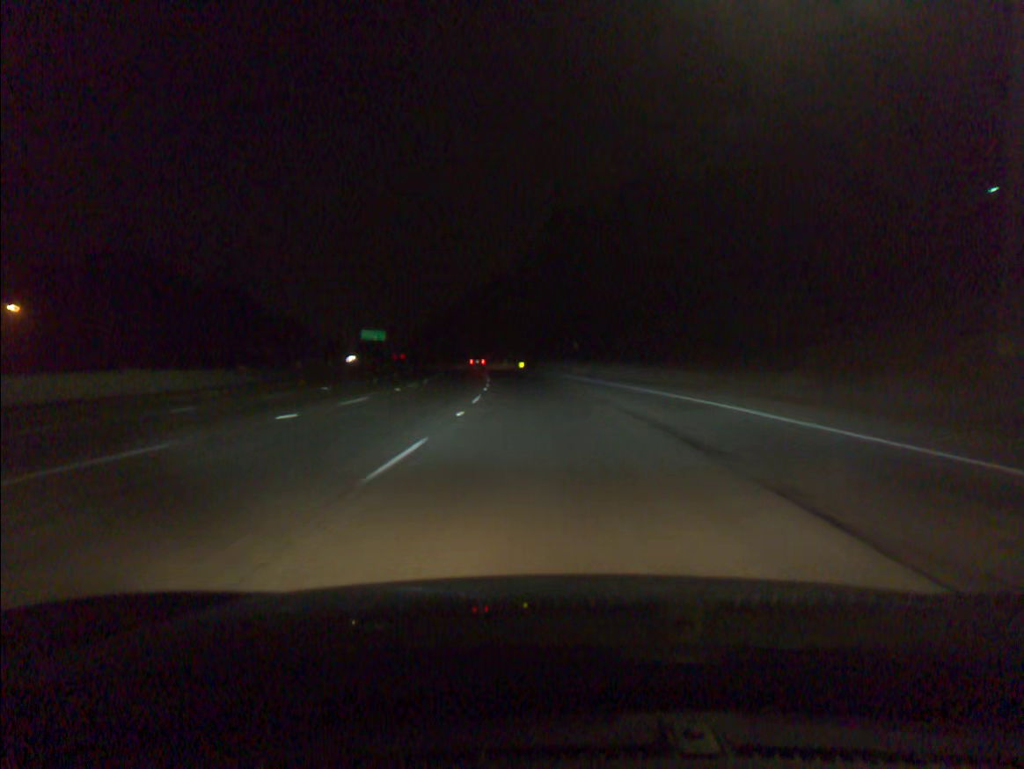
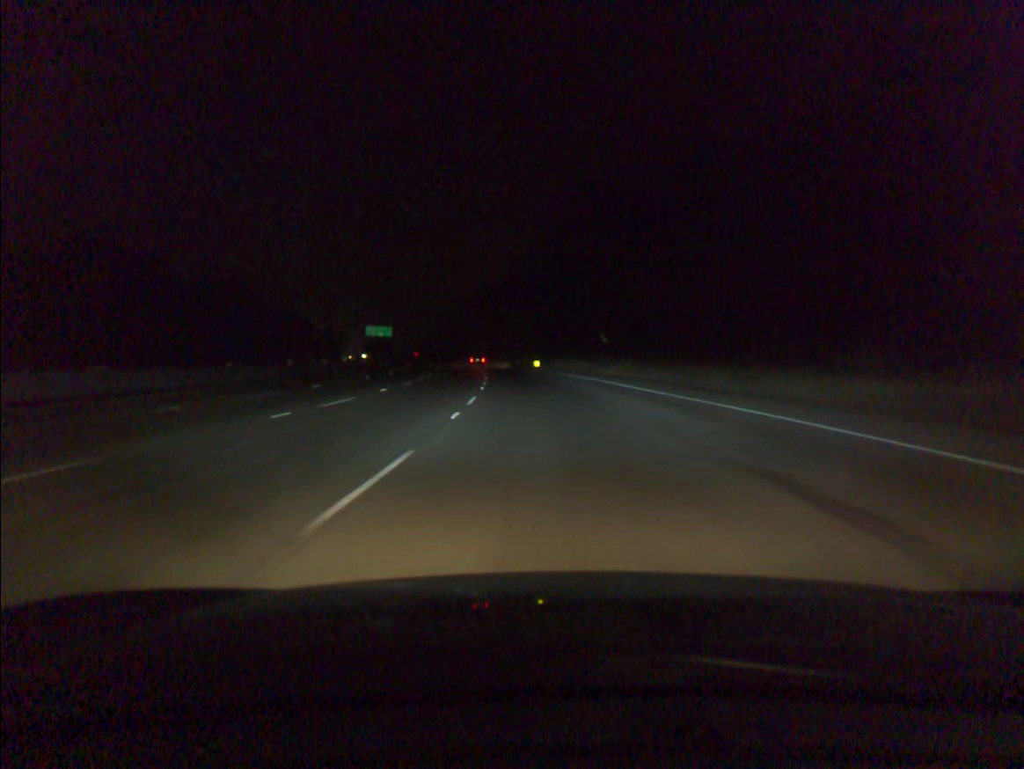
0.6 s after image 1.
(-0.2, +16.7) m; -1°
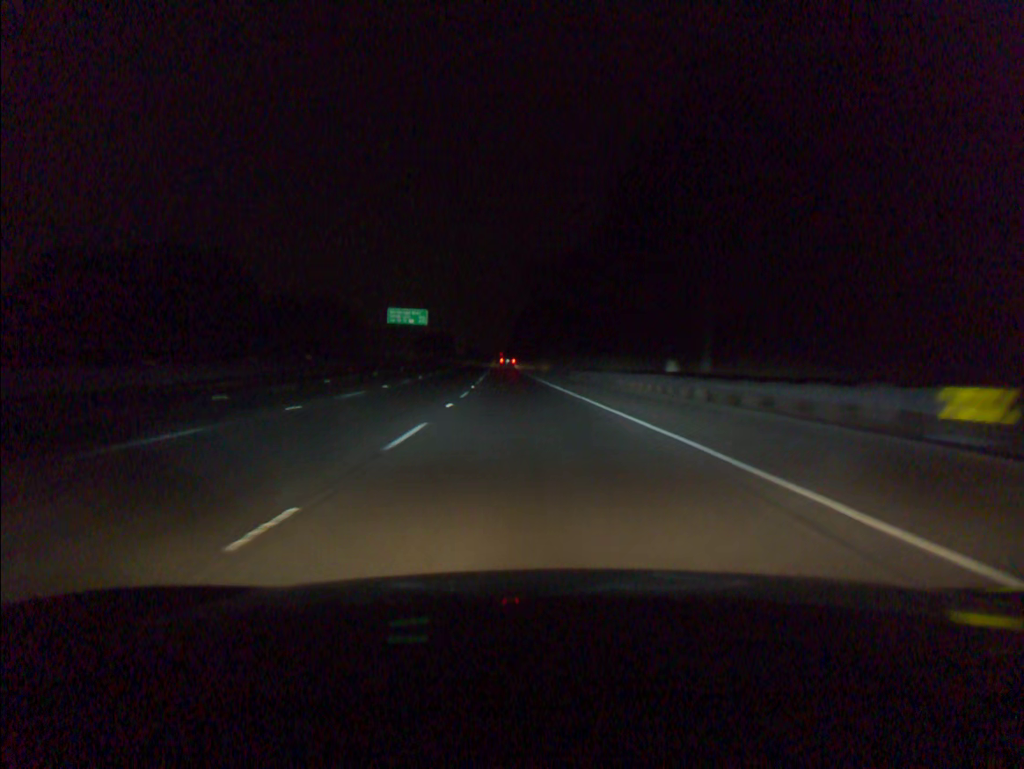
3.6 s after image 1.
(-4.9, +83.3) m; -7°
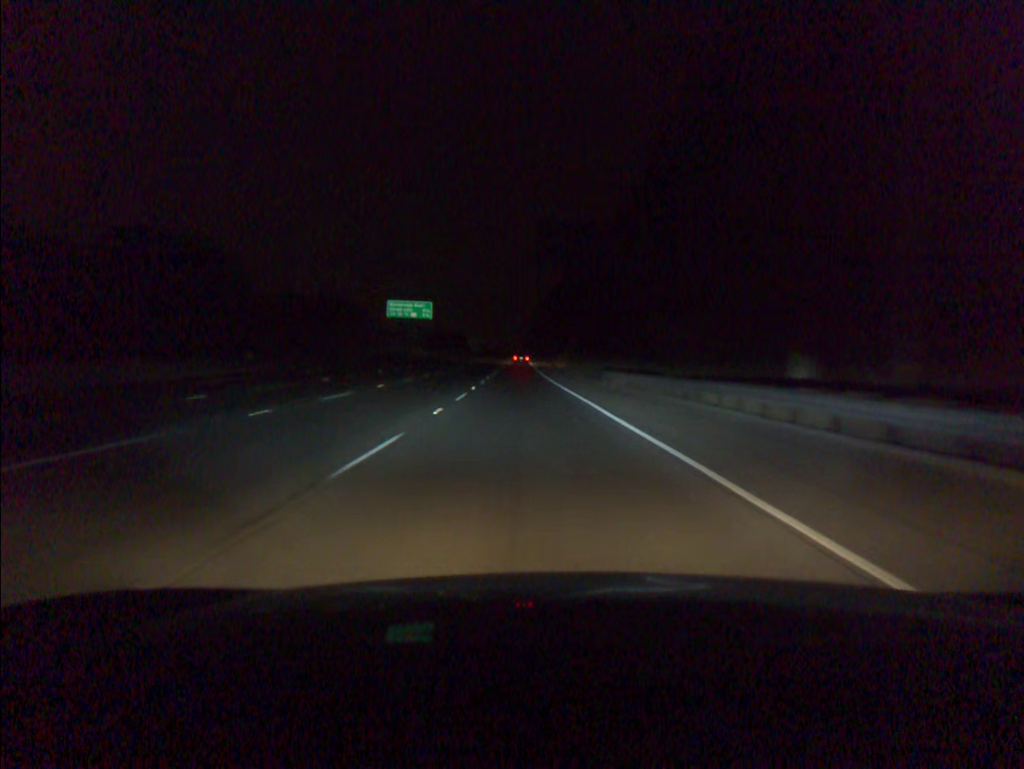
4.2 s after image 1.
(-0.2, +16.8) m; -1°
